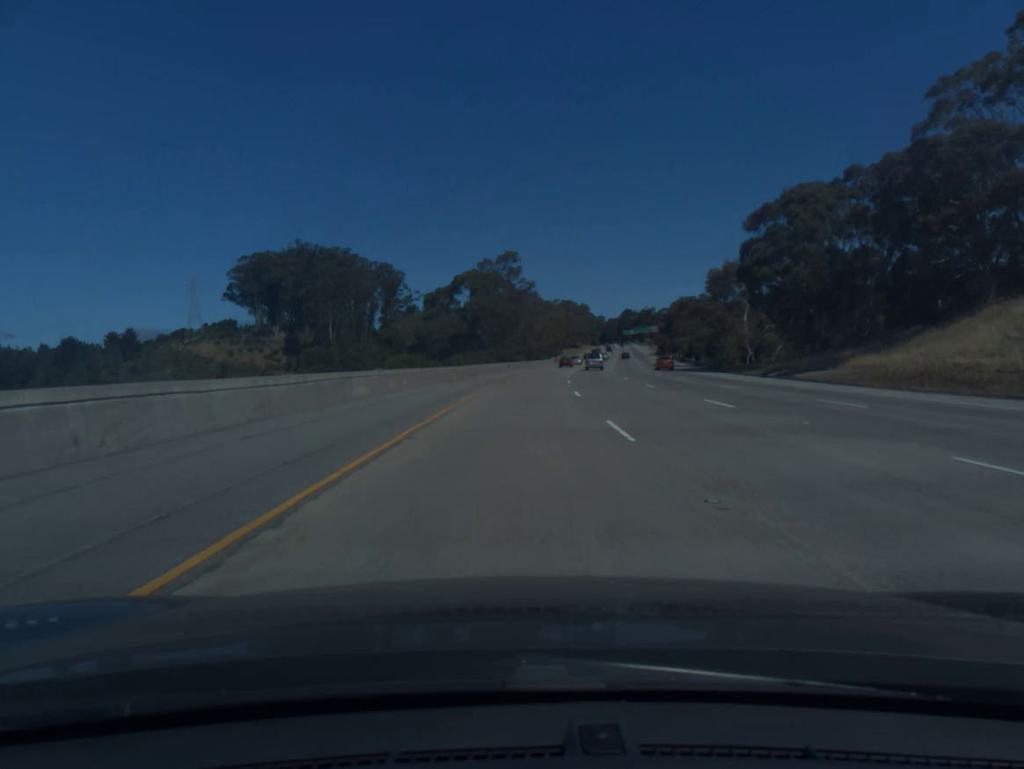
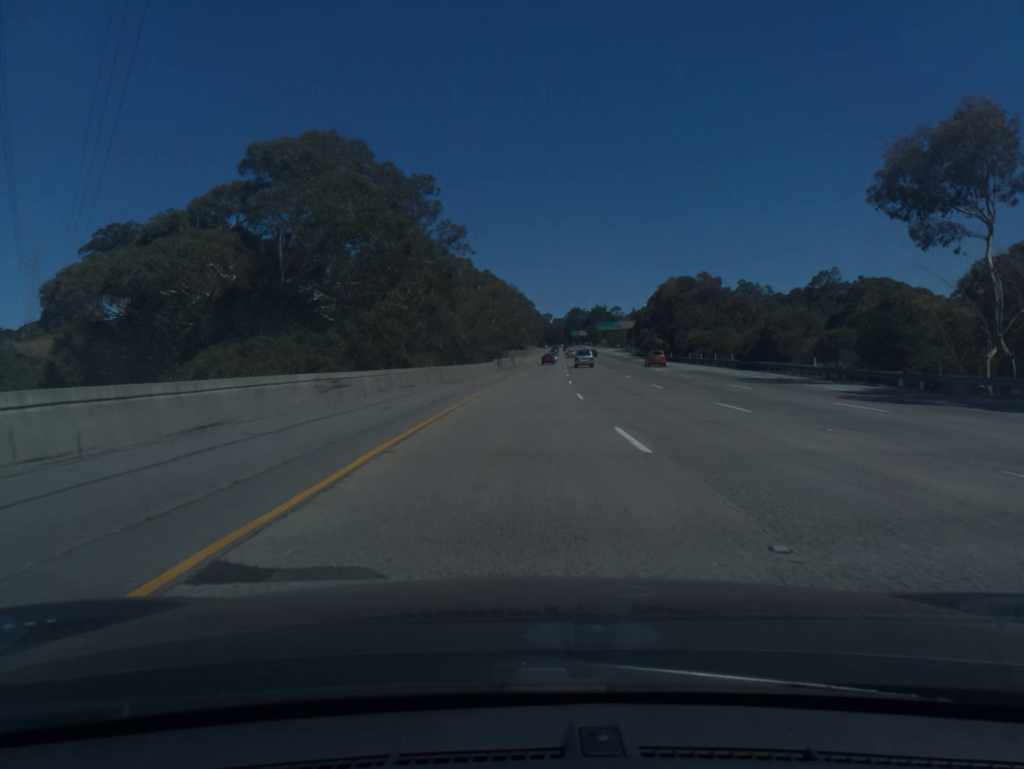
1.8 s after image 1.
(+2.3, +60.2) m; +5°
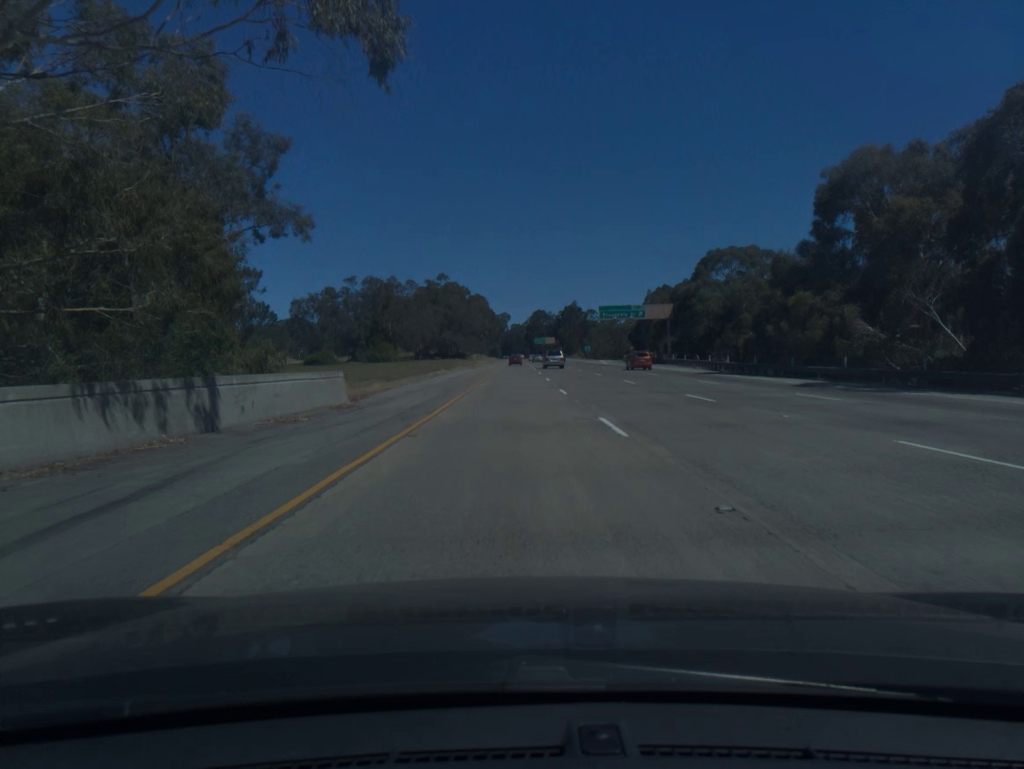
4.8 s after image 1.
(+4.4, +100.3) m; +3°
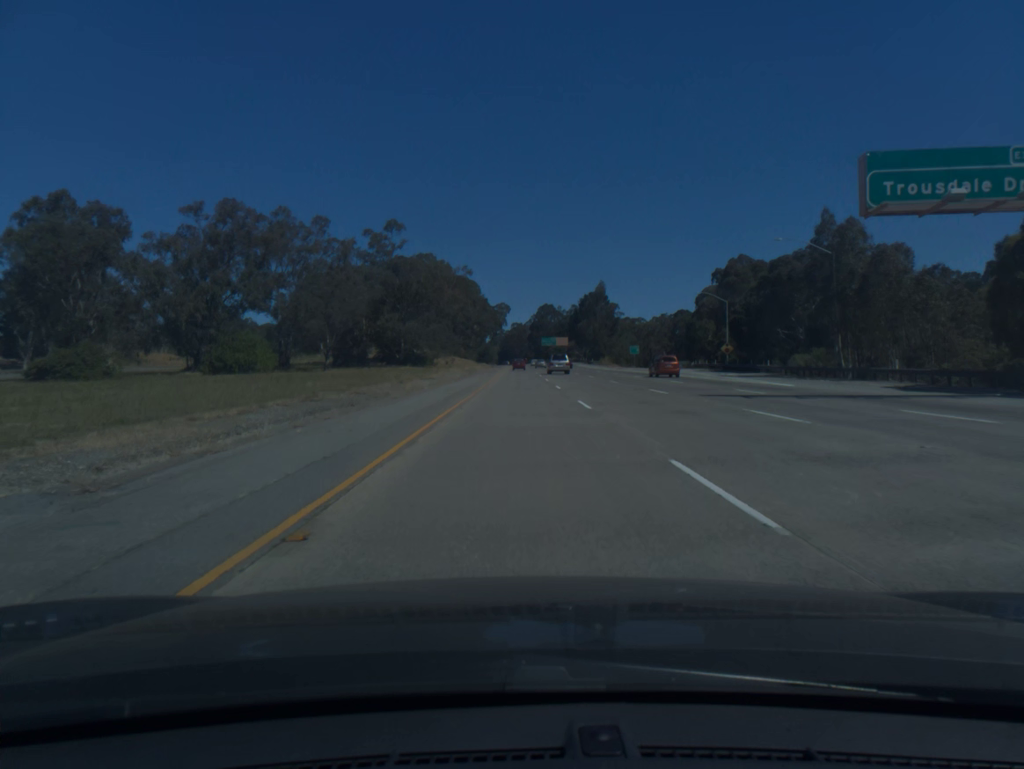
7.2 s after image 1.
(-0.3, +80.0) m; 0°
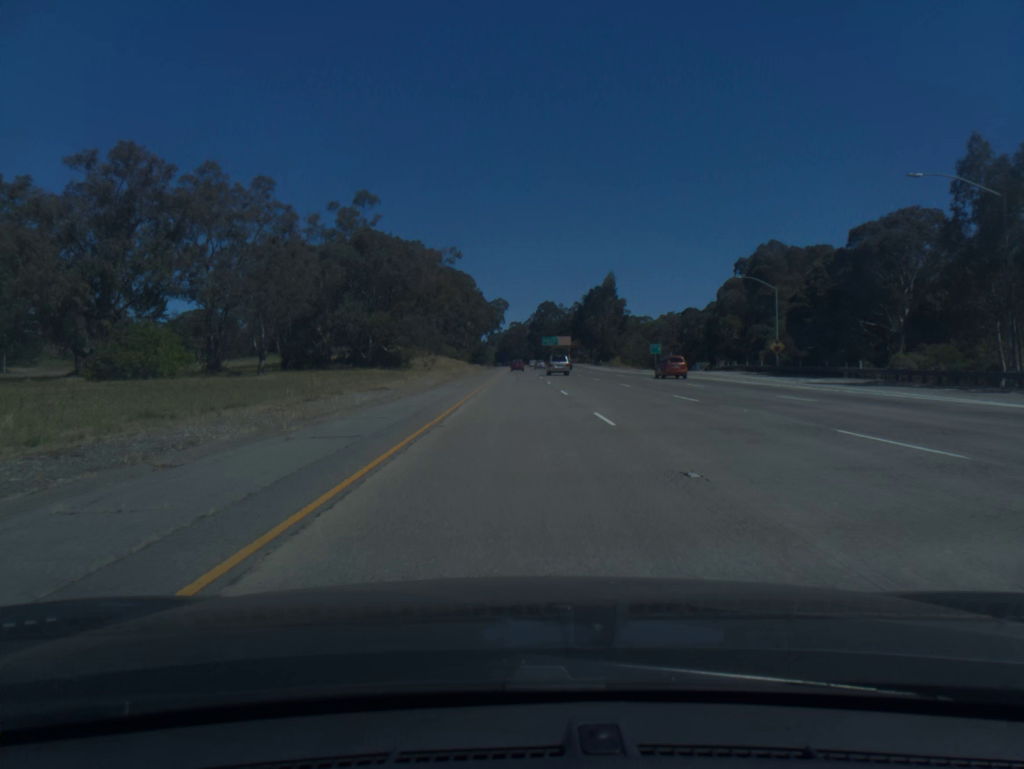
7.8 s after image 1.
(0.0, +20.0) m; 0°
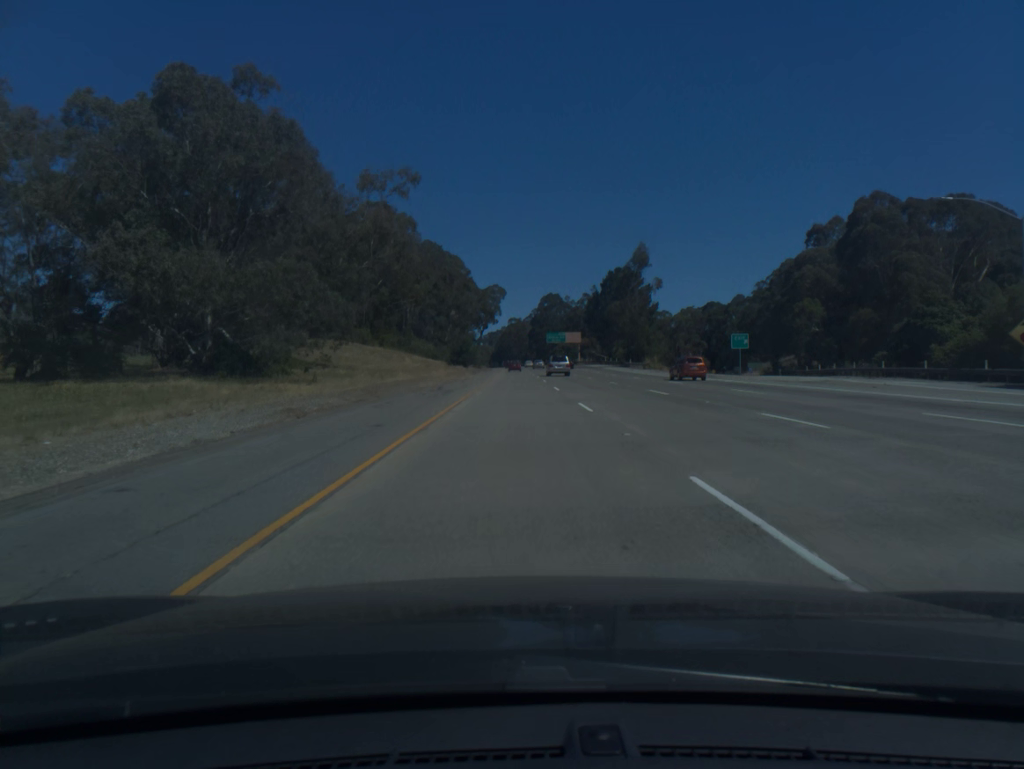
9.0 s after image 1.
(0.0, +40.0) m; 0°
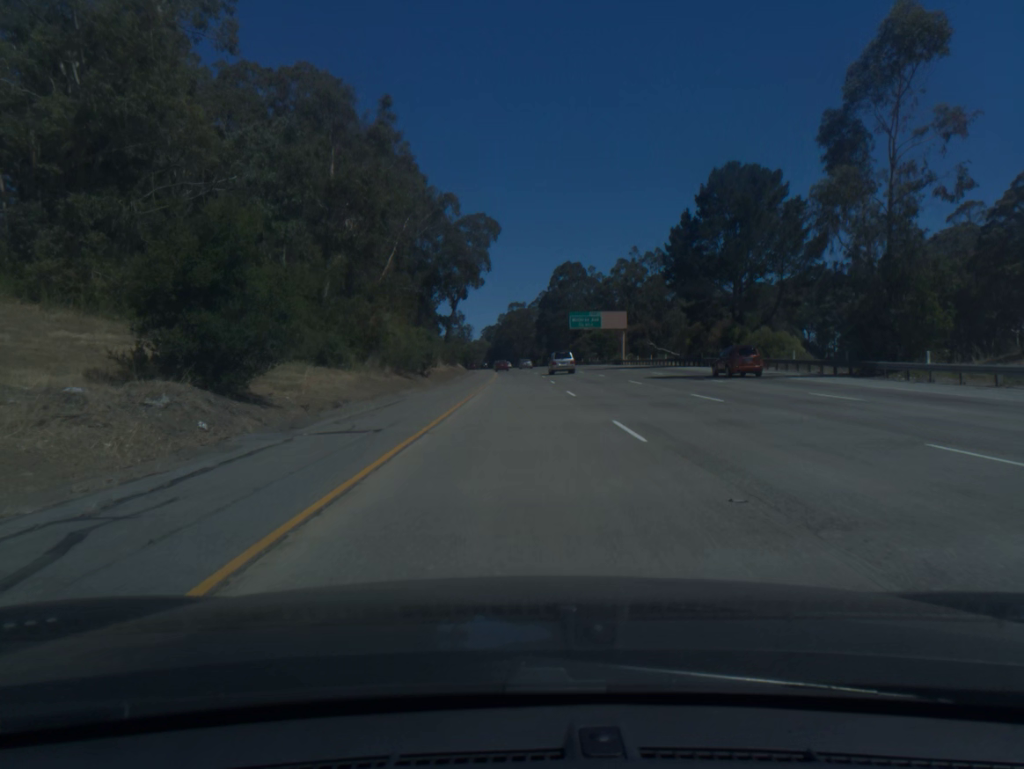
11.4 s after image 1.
(-0.3, +80.4) m; 0°
